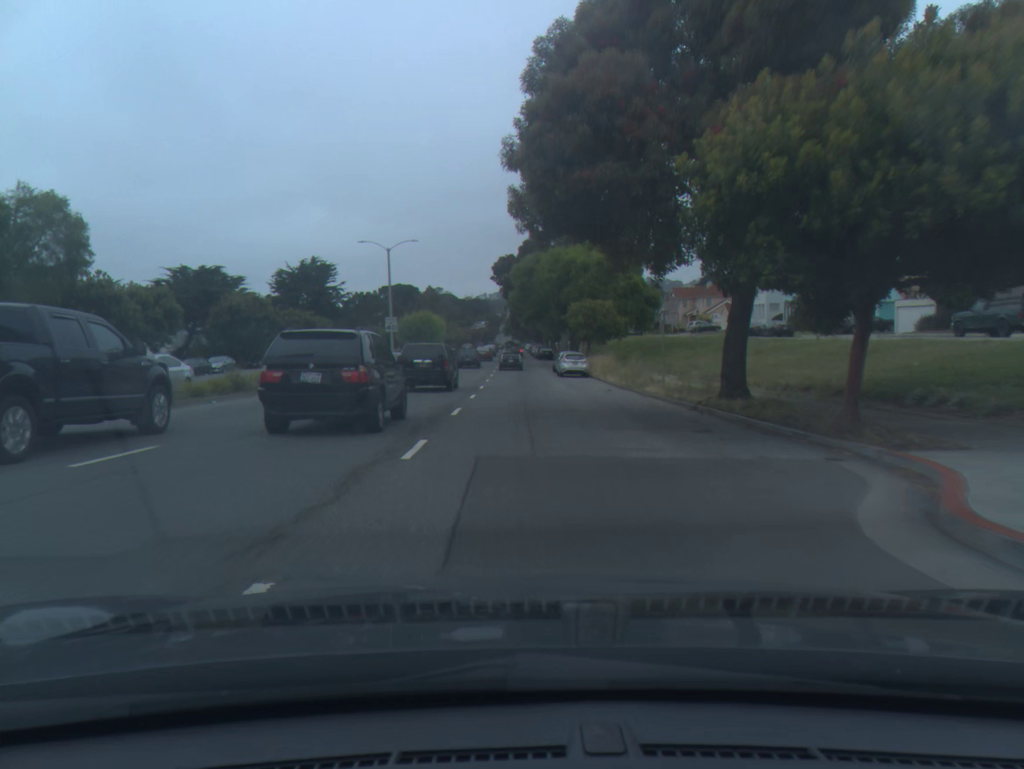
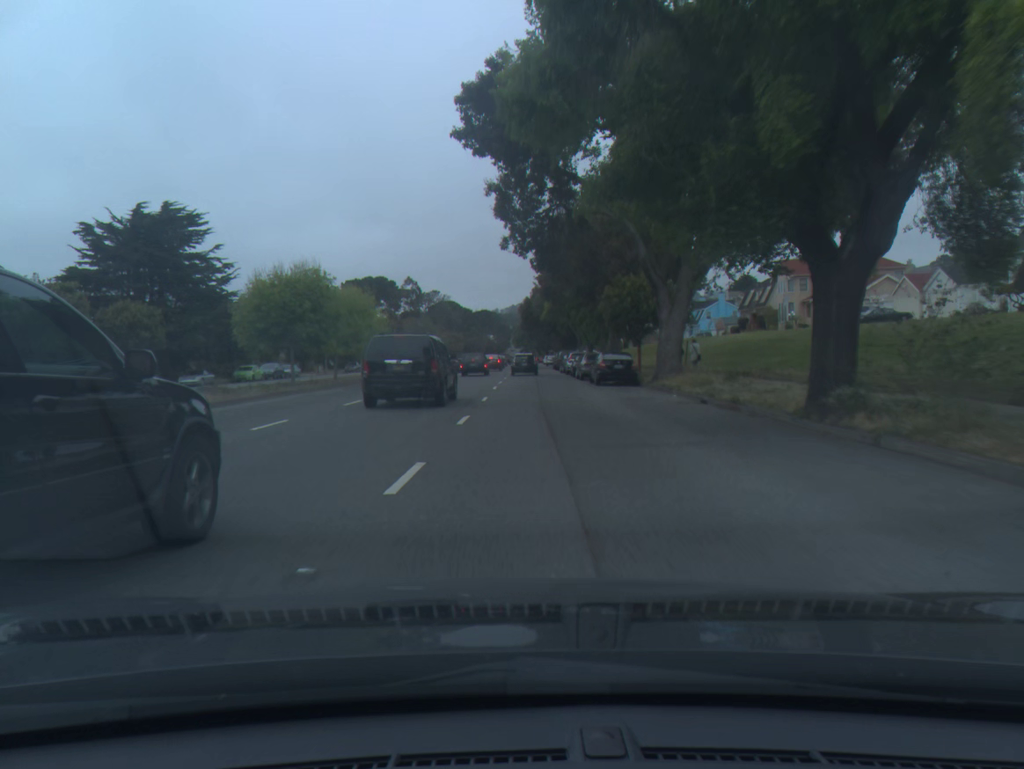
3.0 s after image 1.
(-0.4, +53.5) m; -1°
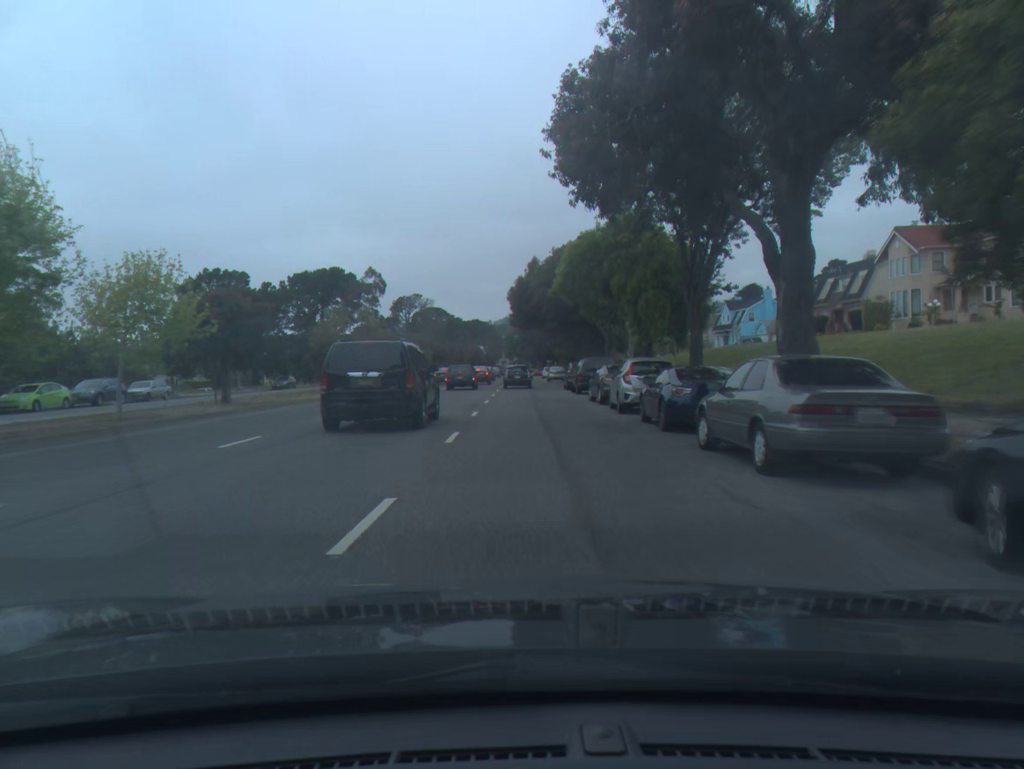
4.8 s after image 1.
(+0.2, +30.6) m; 0°
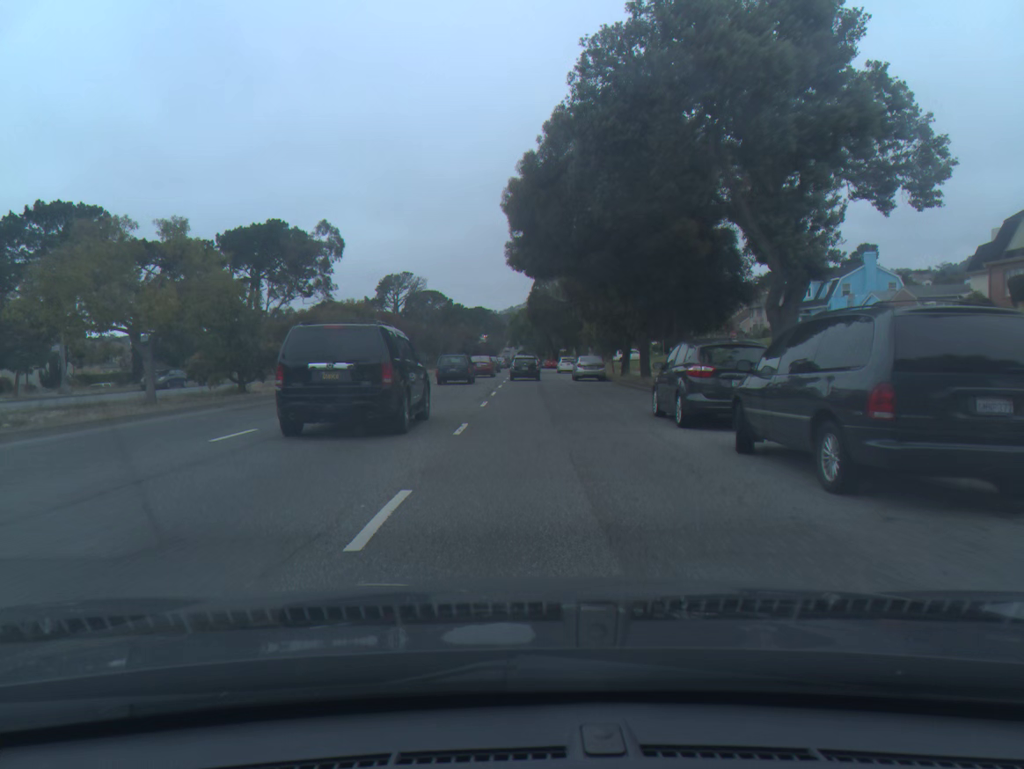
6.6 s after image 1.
(-0.1, +29.7) m; 0°
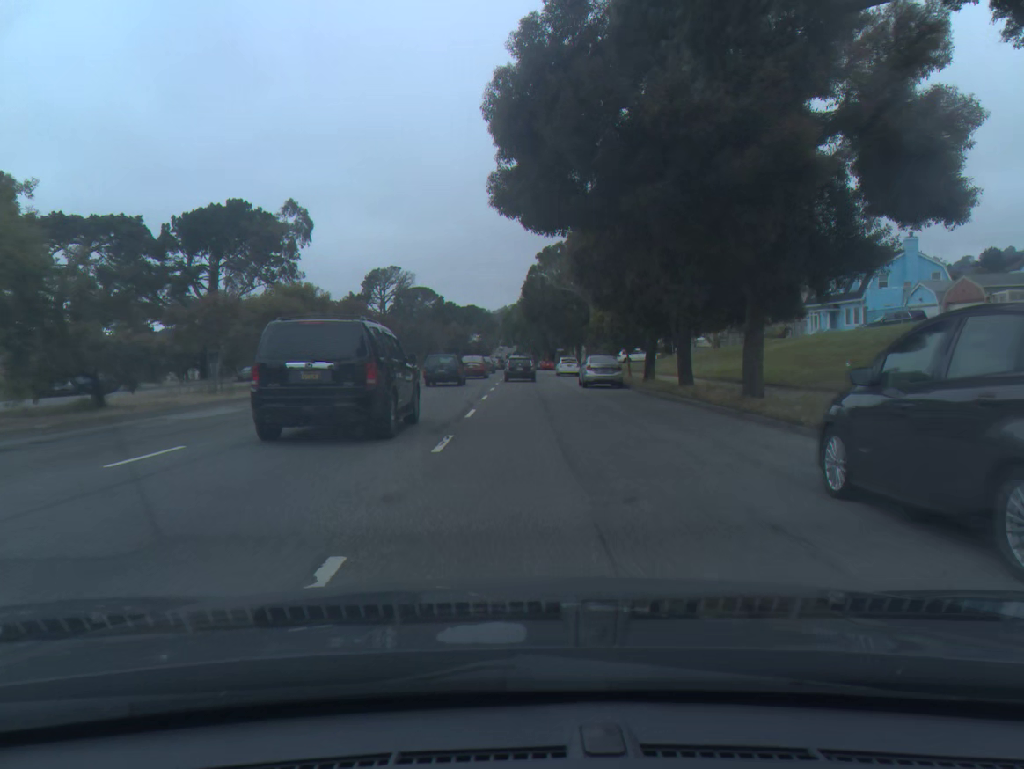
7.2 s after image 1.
(0.0, +9.8) m; 0°
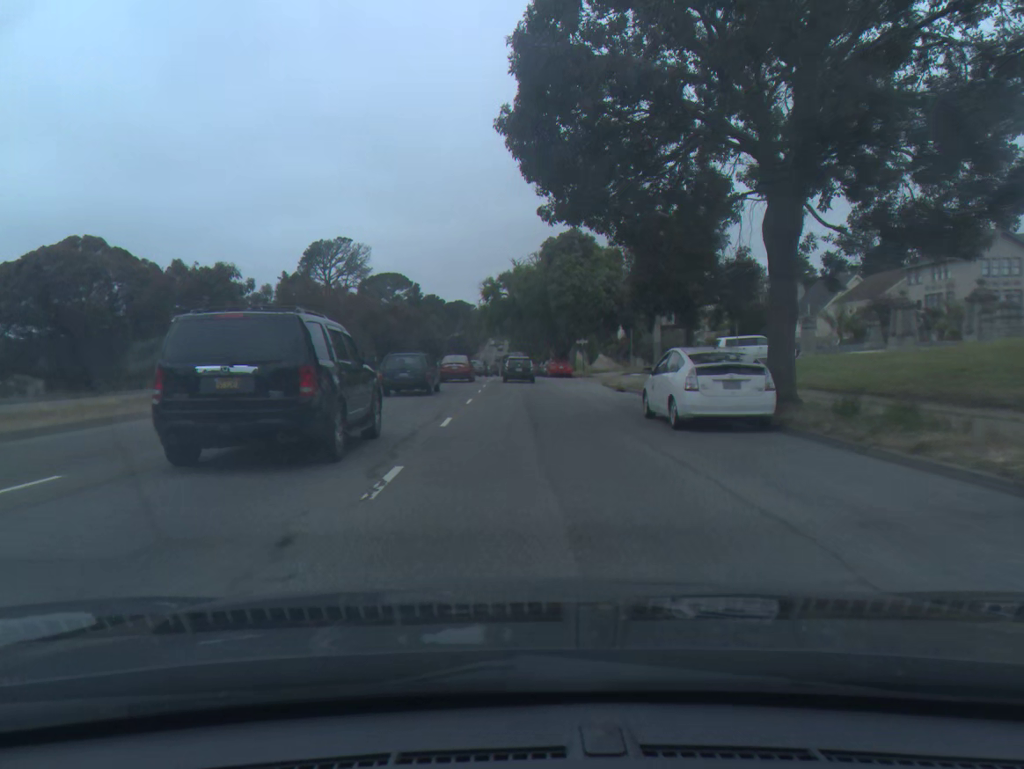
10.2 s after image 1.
(+0.2, +46.7) m; +1°
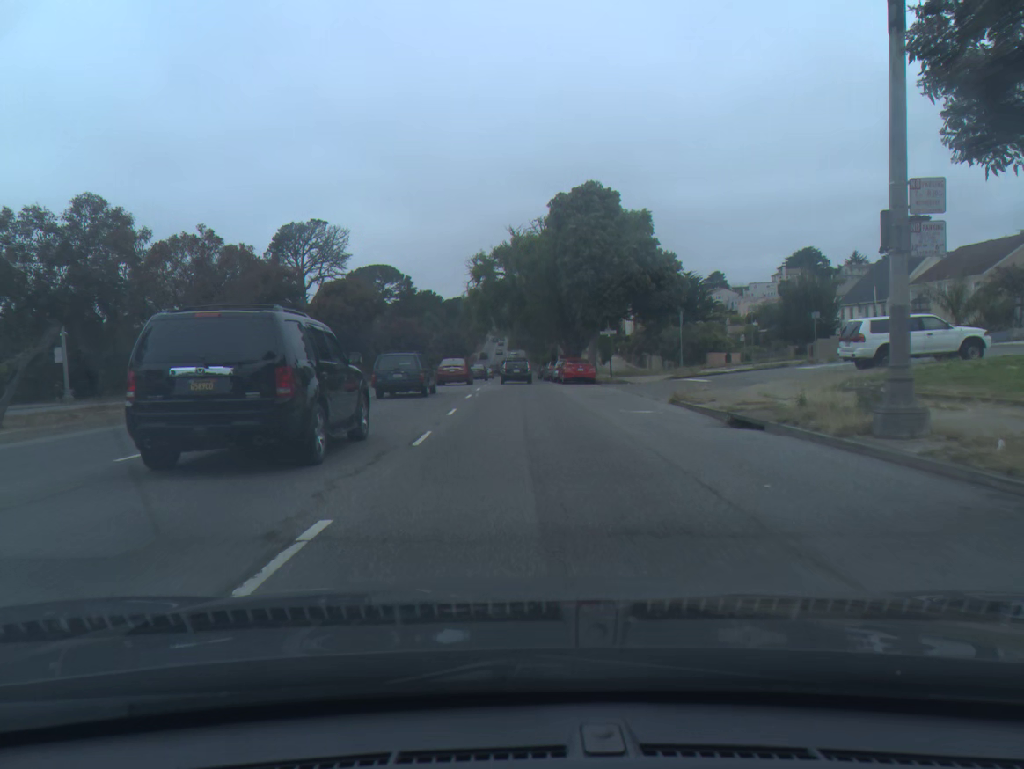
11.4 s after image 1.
(0.0, +17.9) m; 0°
